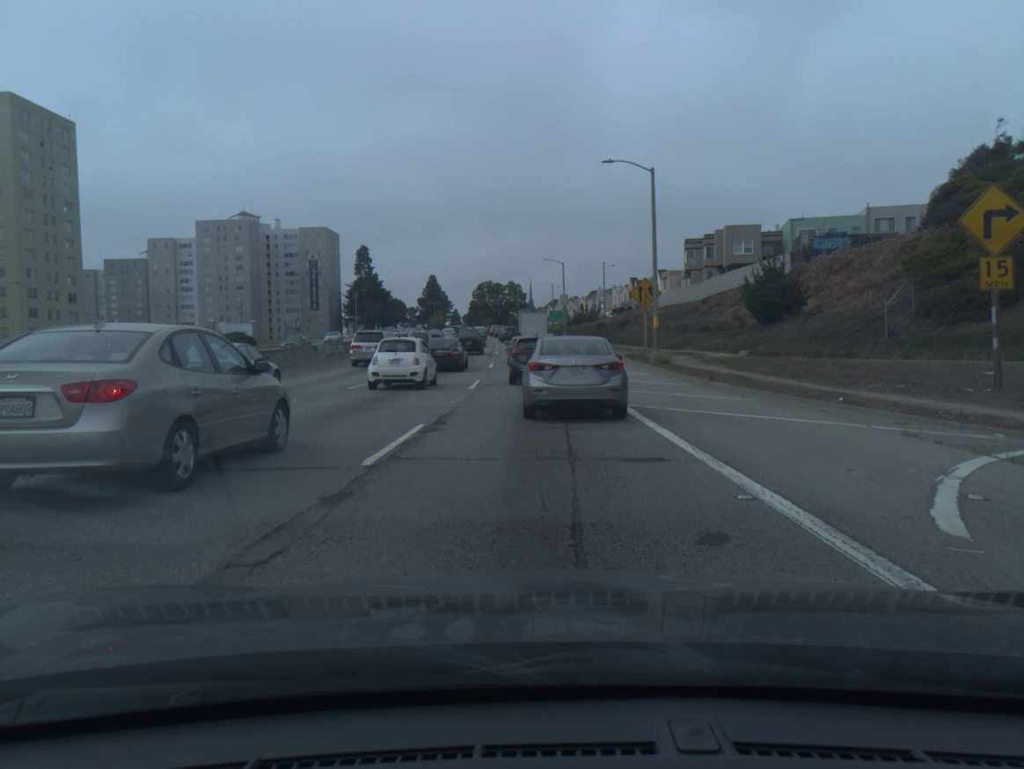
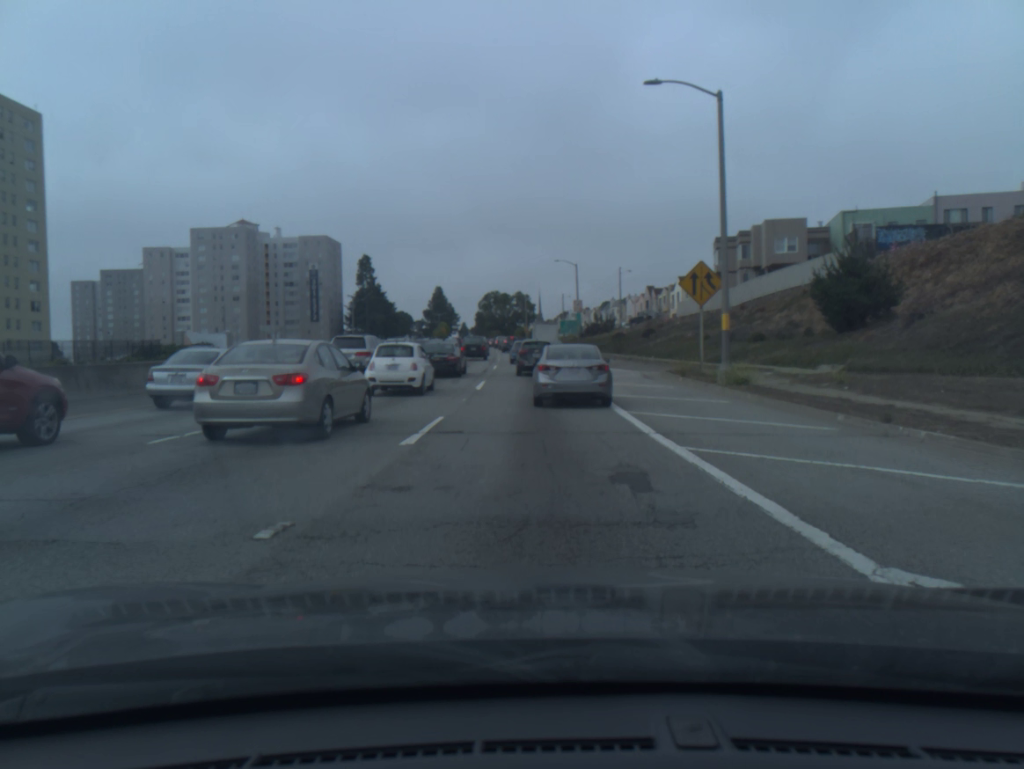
(-0.1, +12.4) m; -1°
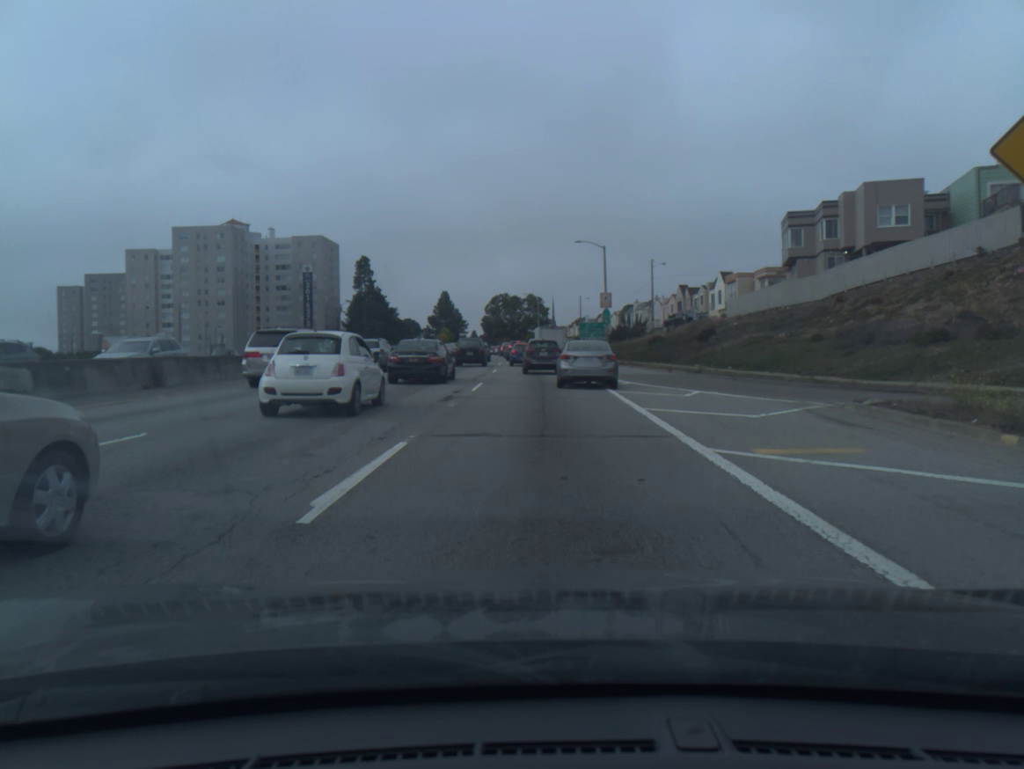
(-0.2, +19.1) m; -1°
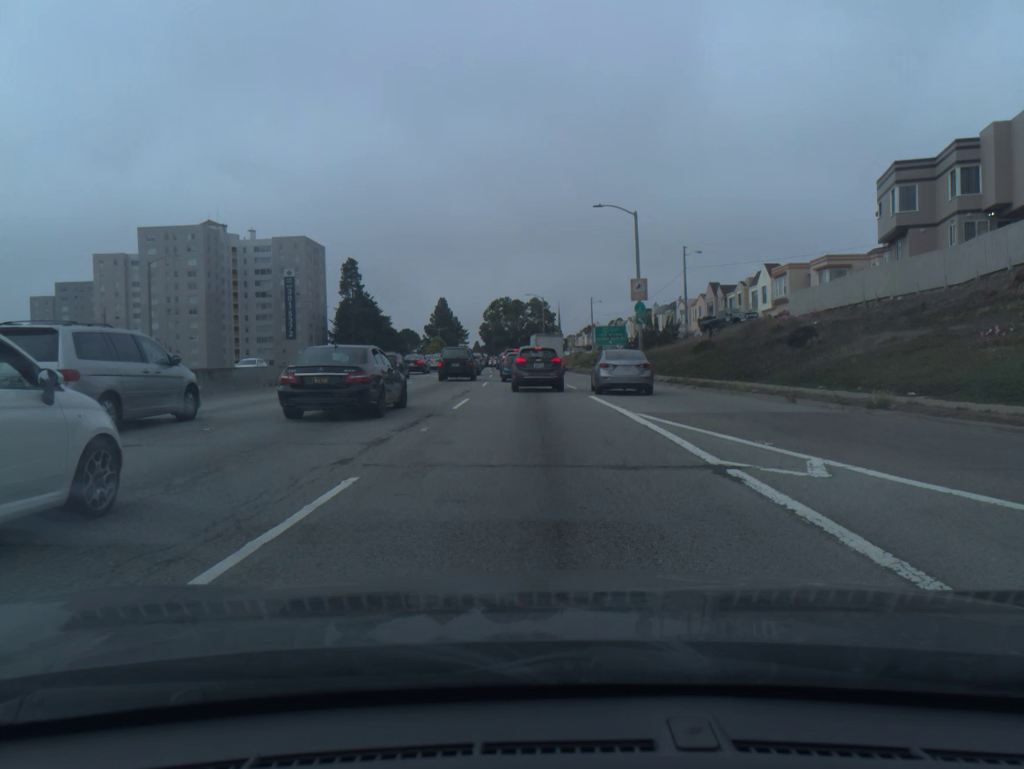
(-0.1, +17.9) m; -1°
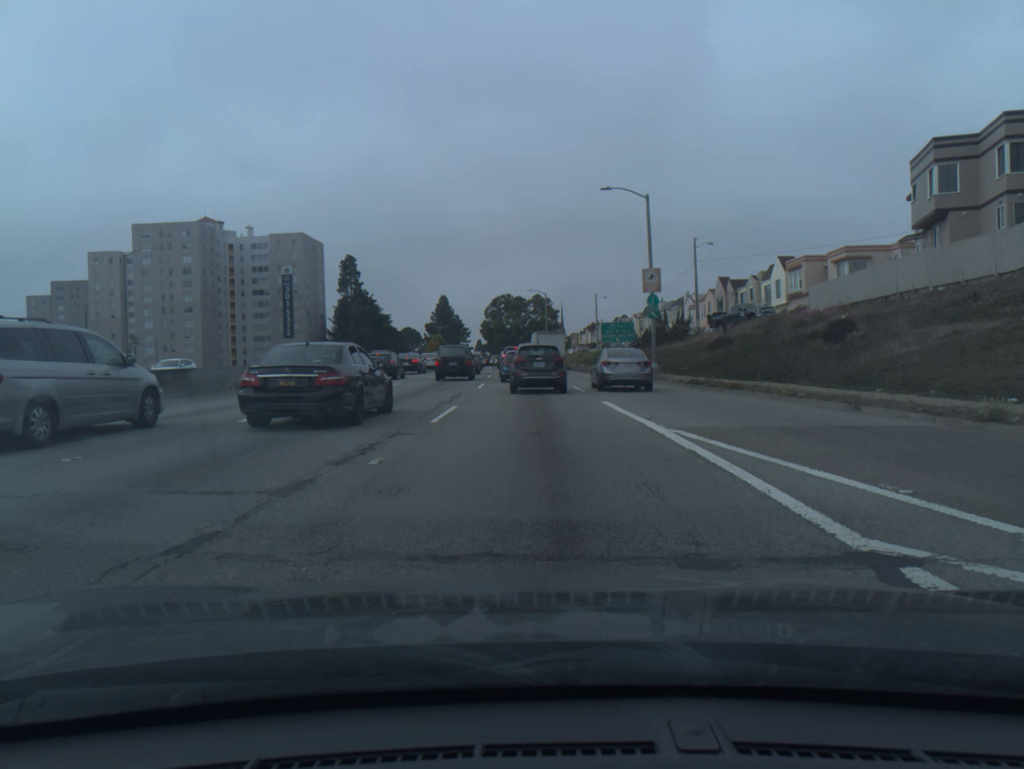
(0.0, +4.0) m; 0°
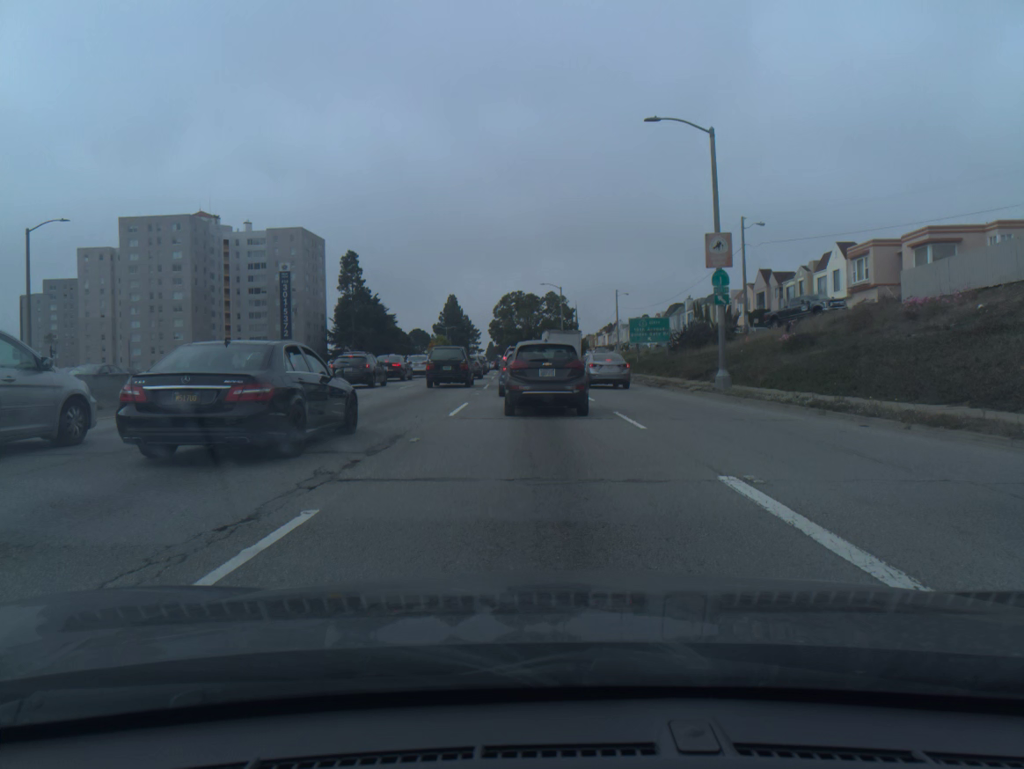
(-0.1, +12.1) m; -1°
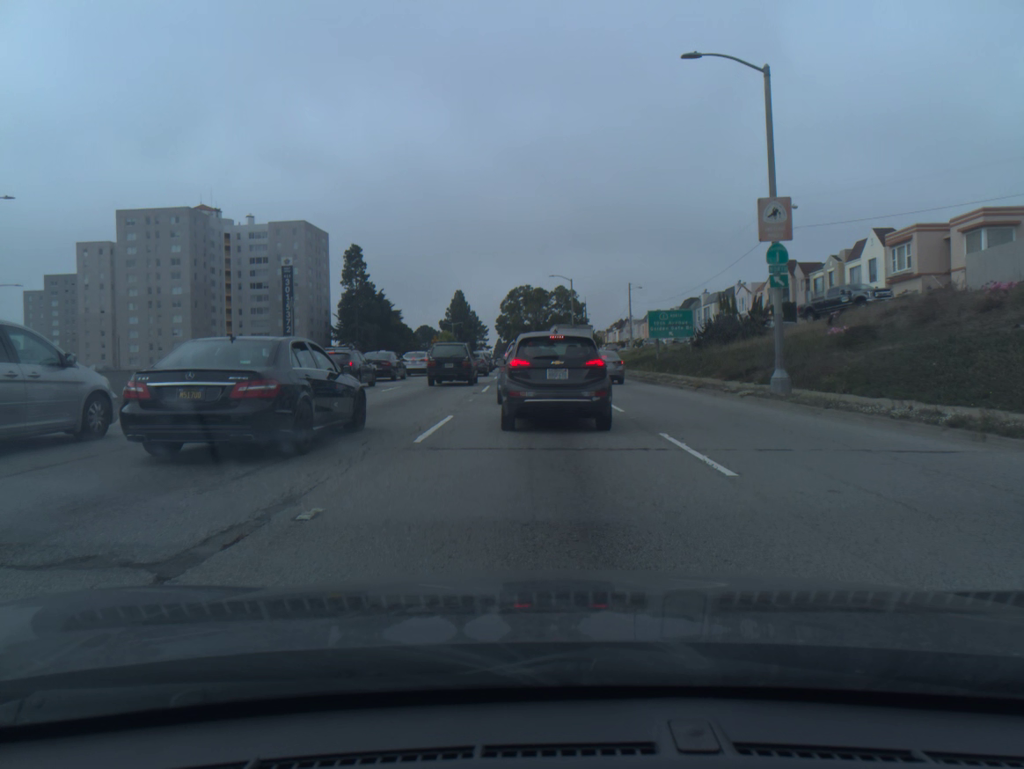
(0.0, +5.7) m; -1°
